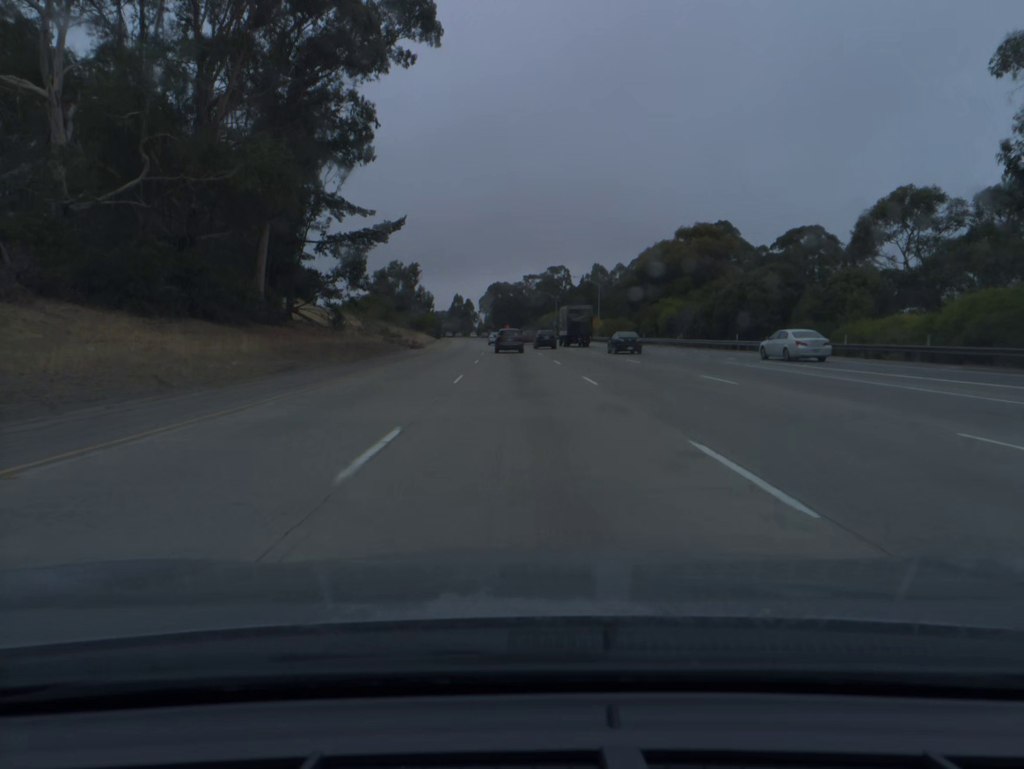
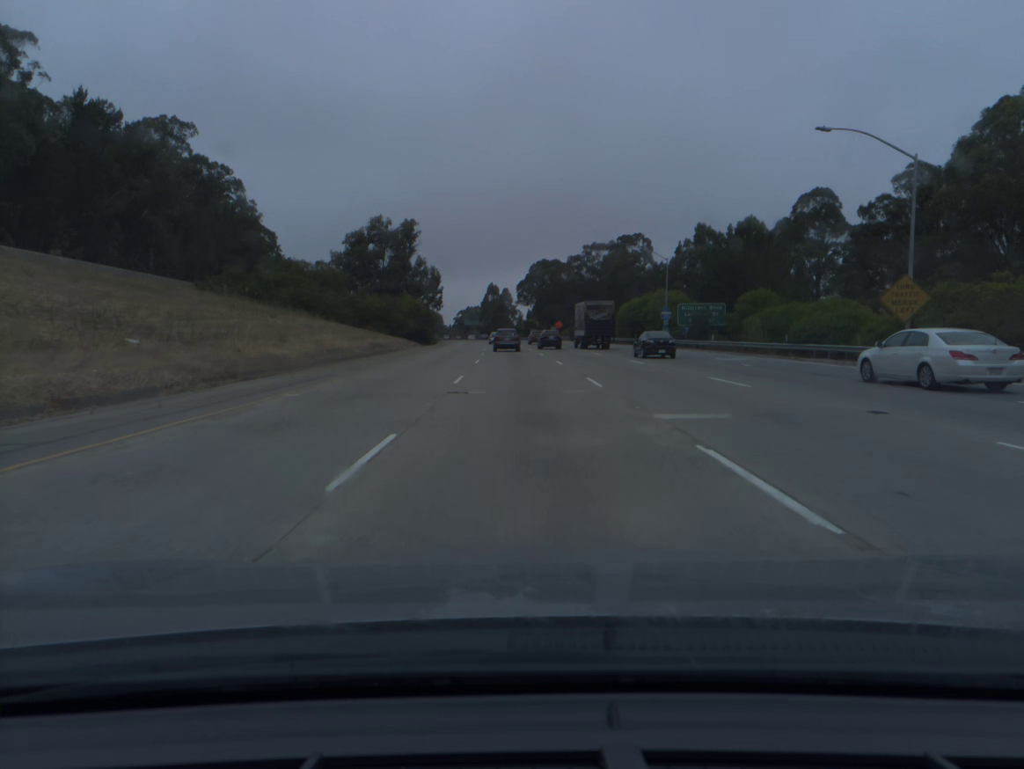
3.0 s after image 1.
(-2.6, +88.2) m; -3°
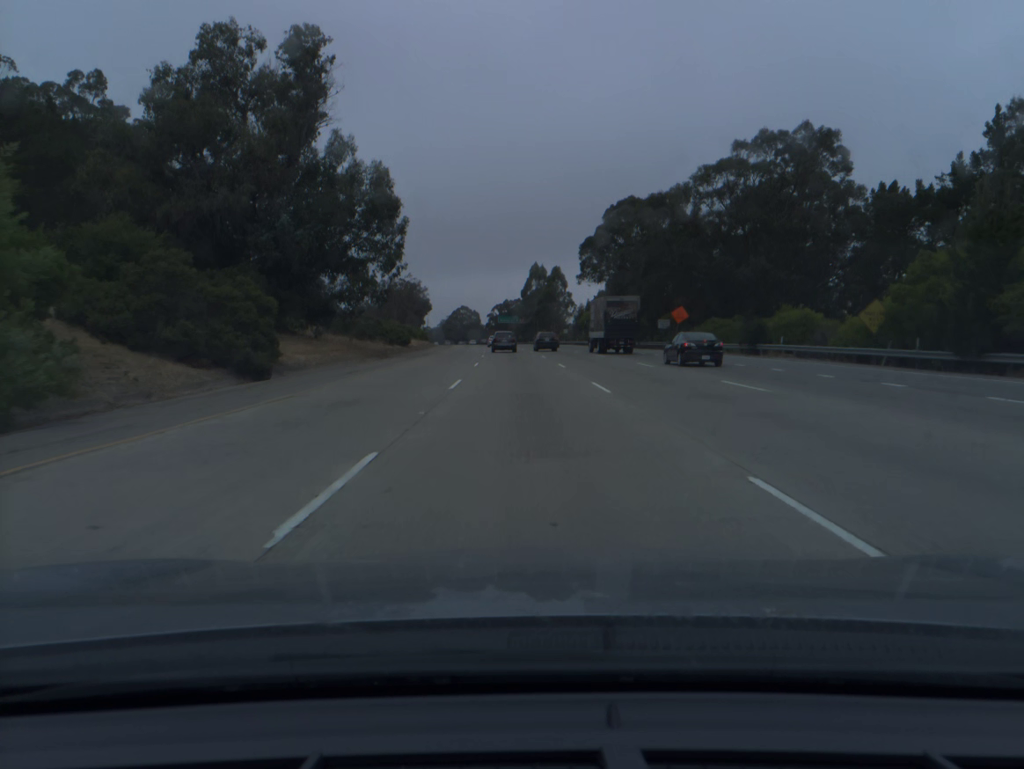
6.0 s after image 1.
(-2.7, +89.5) m; -3°
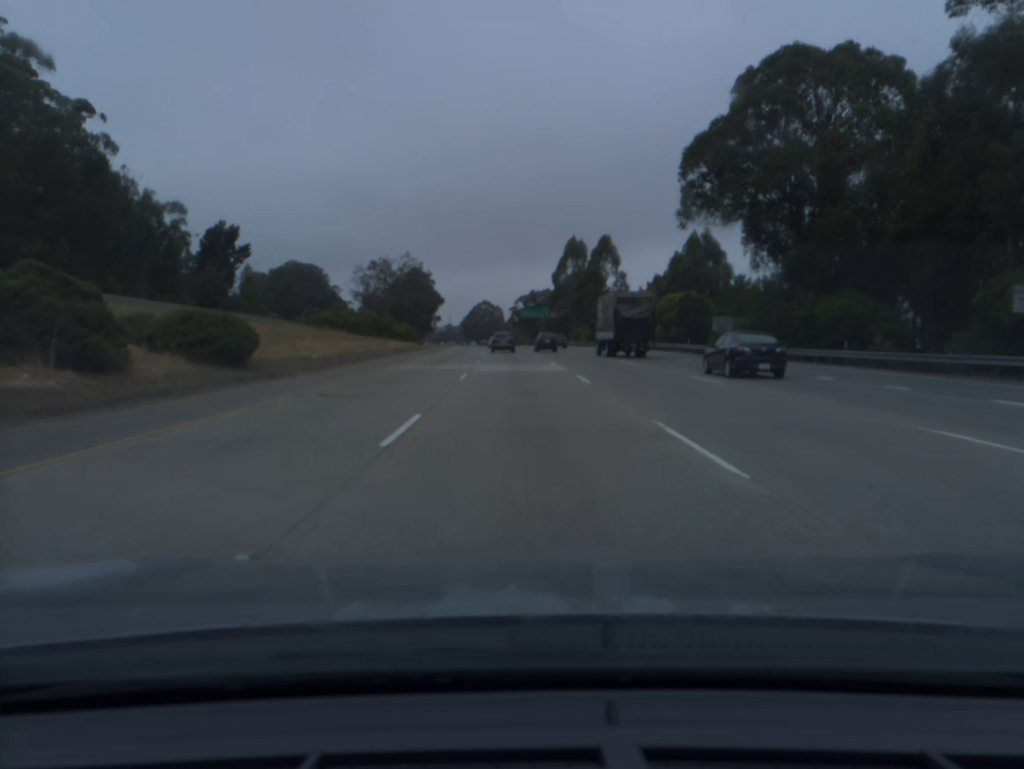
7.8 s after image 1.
(-1.0, +54.4) m; -2°
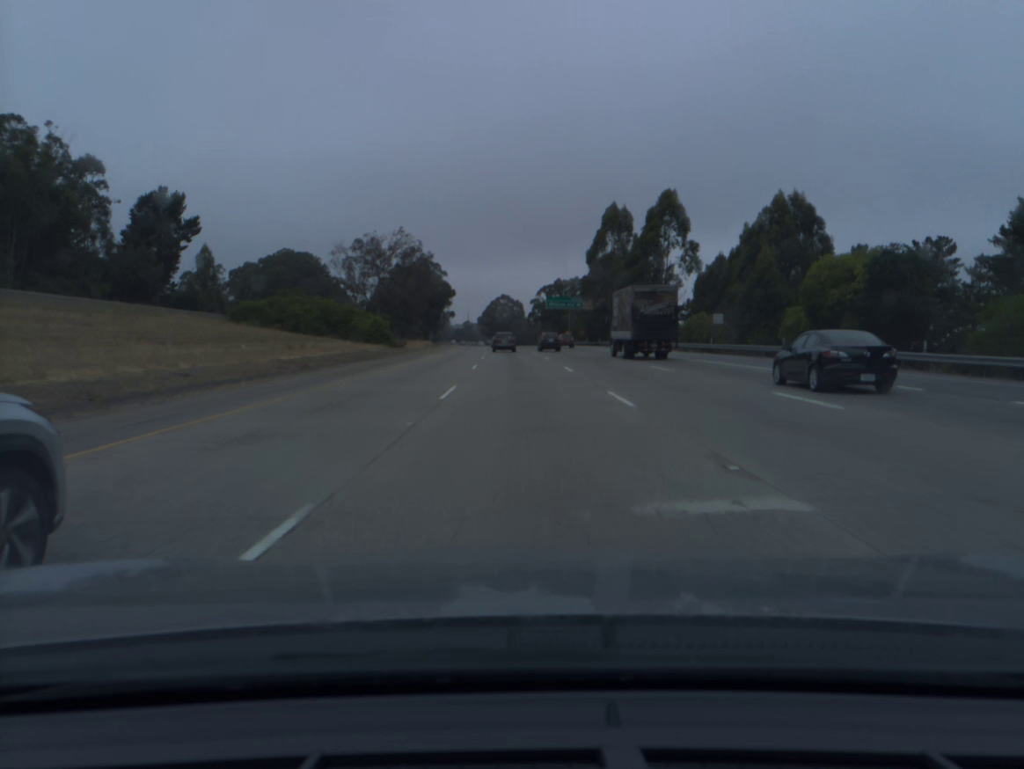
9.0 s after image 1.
(-0.4, +36.6) m; -1°
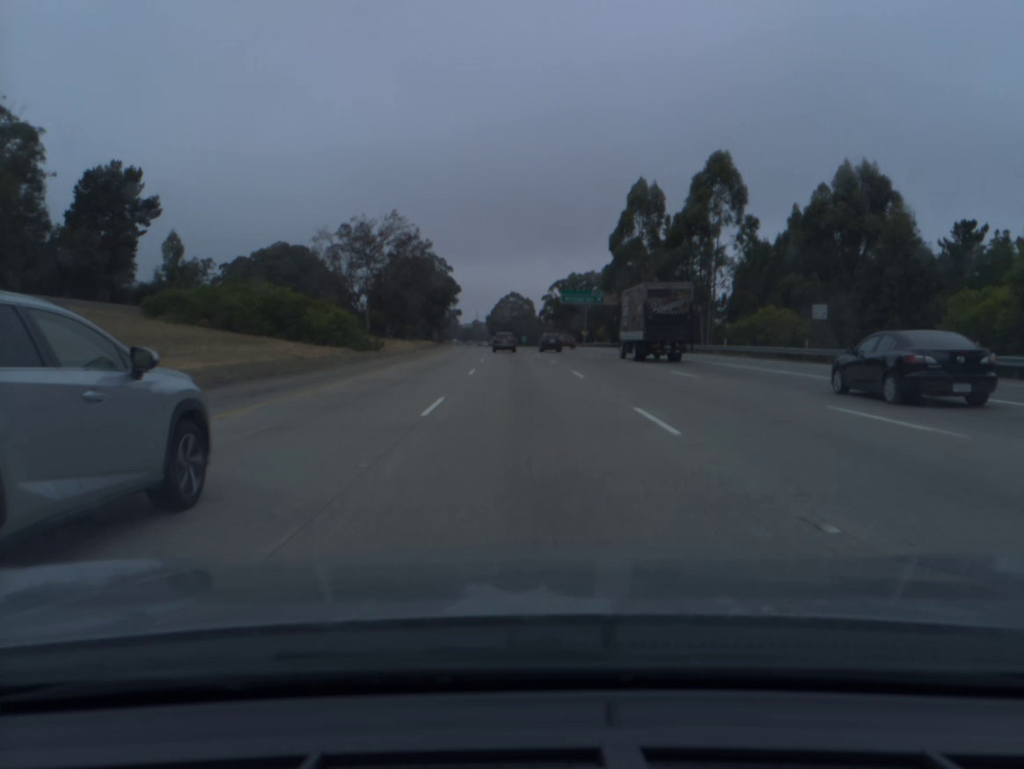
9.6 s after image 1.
(-0.1, +18.5) m; -1°
